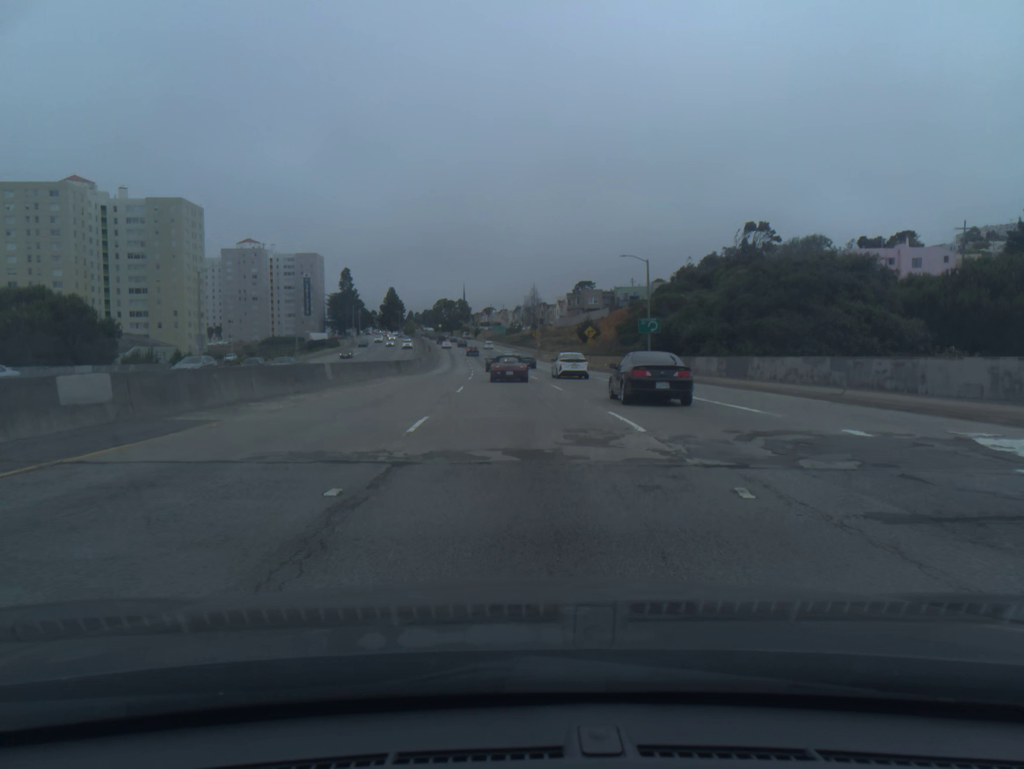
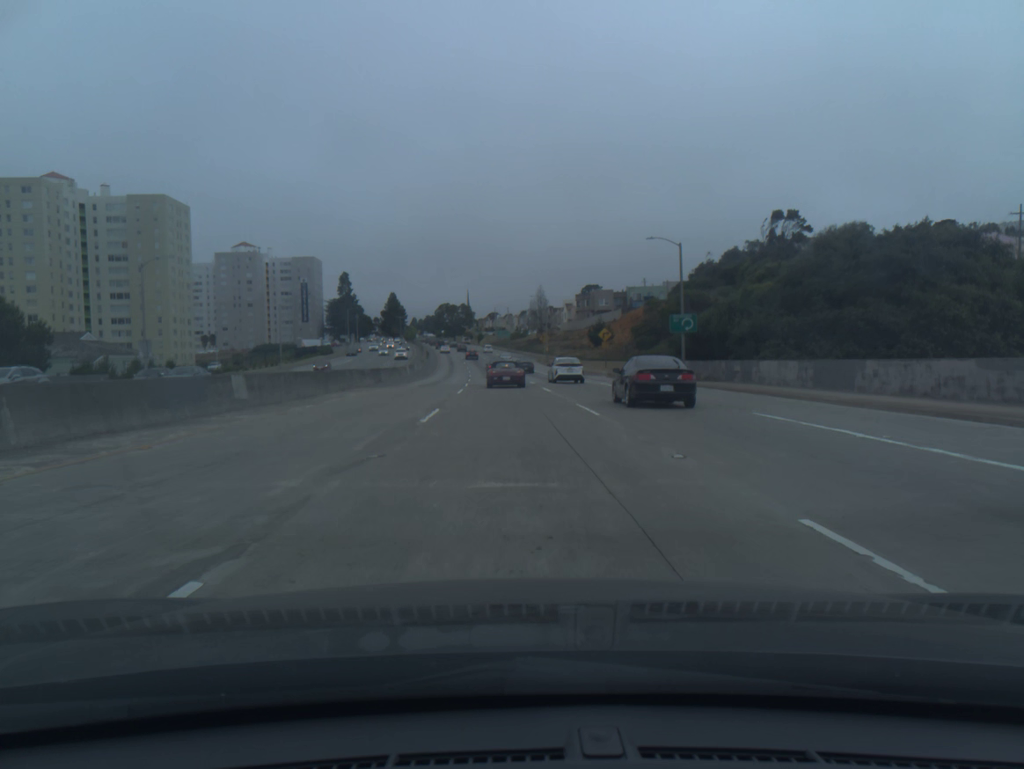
(0.0, +11.3) m; 0°
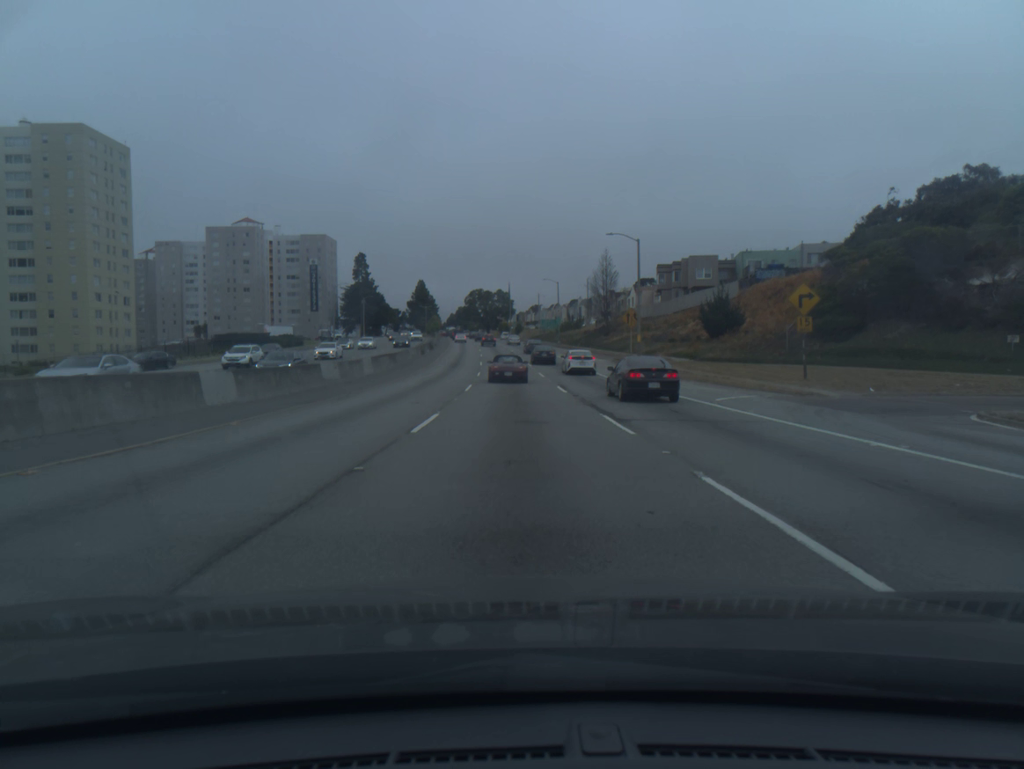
(-1.5, +53.9) m; -3°
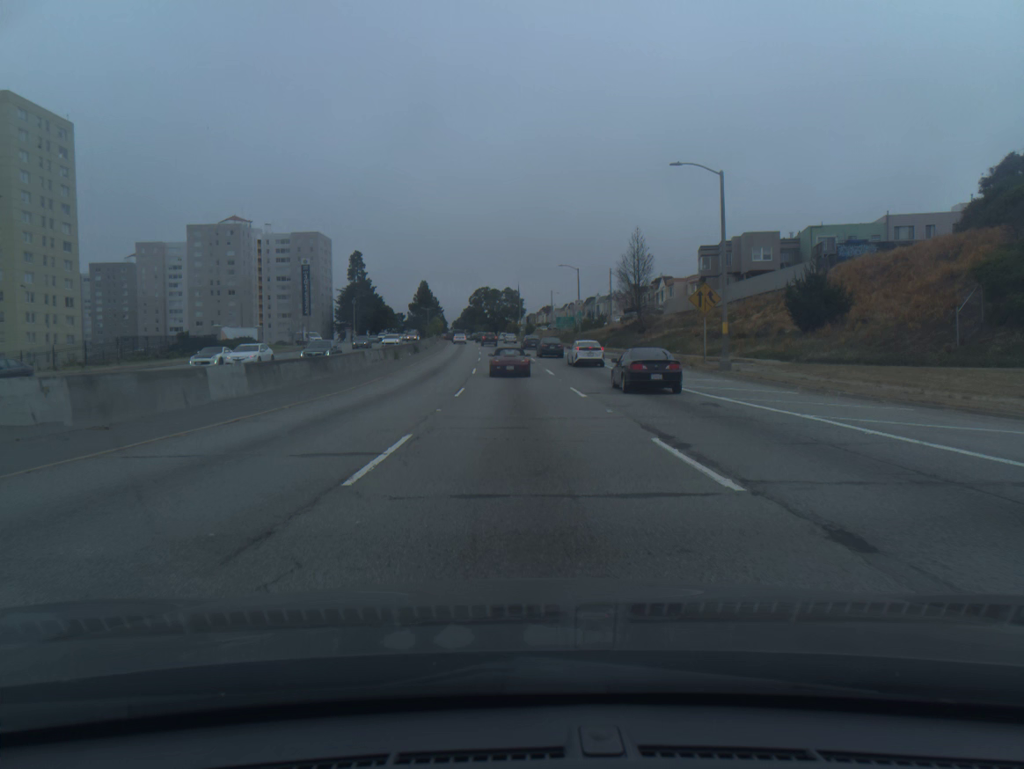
(-0.1, +21.0) m; -1°
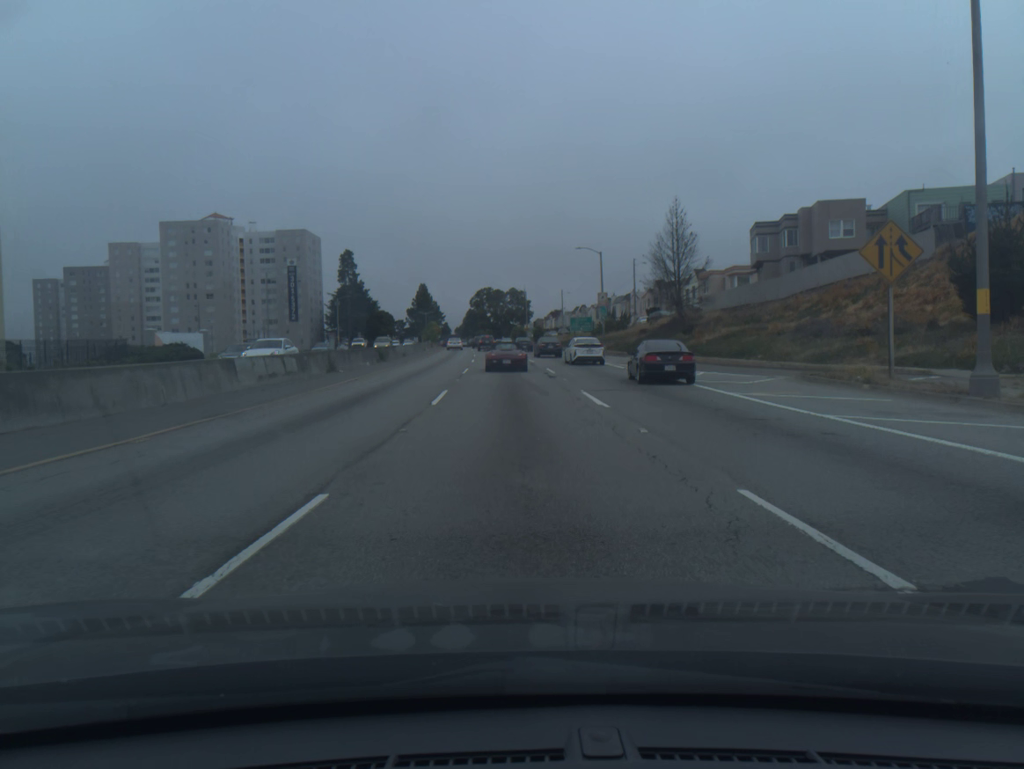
(-0.1, +19.6) m; 0°
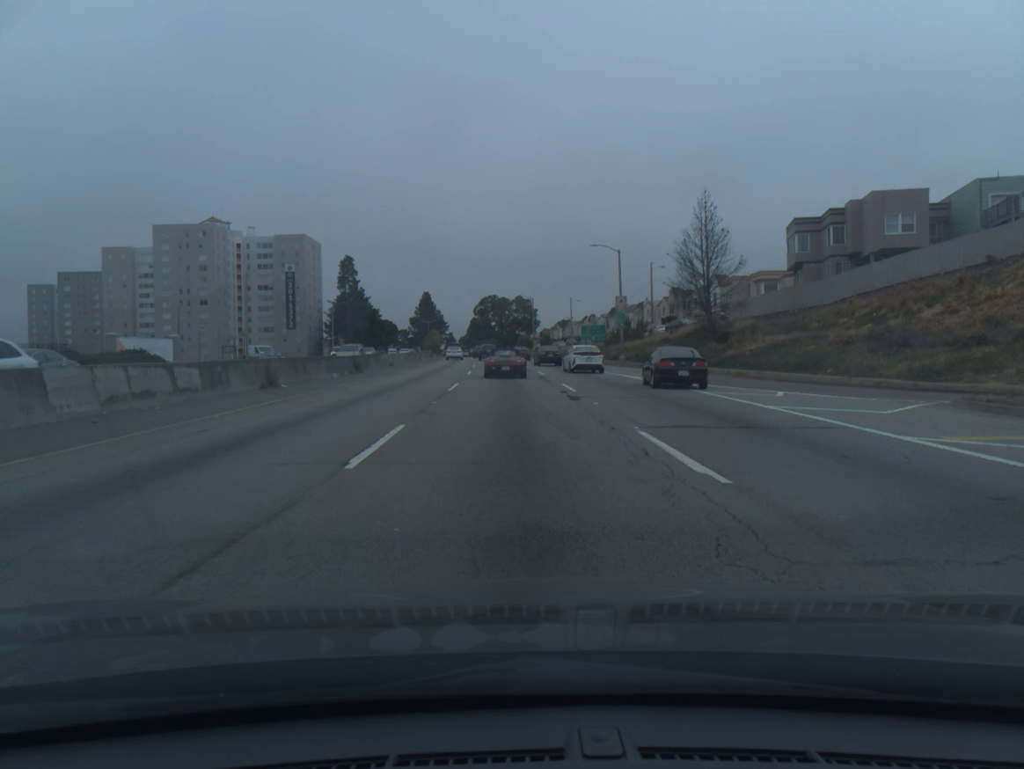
(-0.1, +9.0) m; -1°
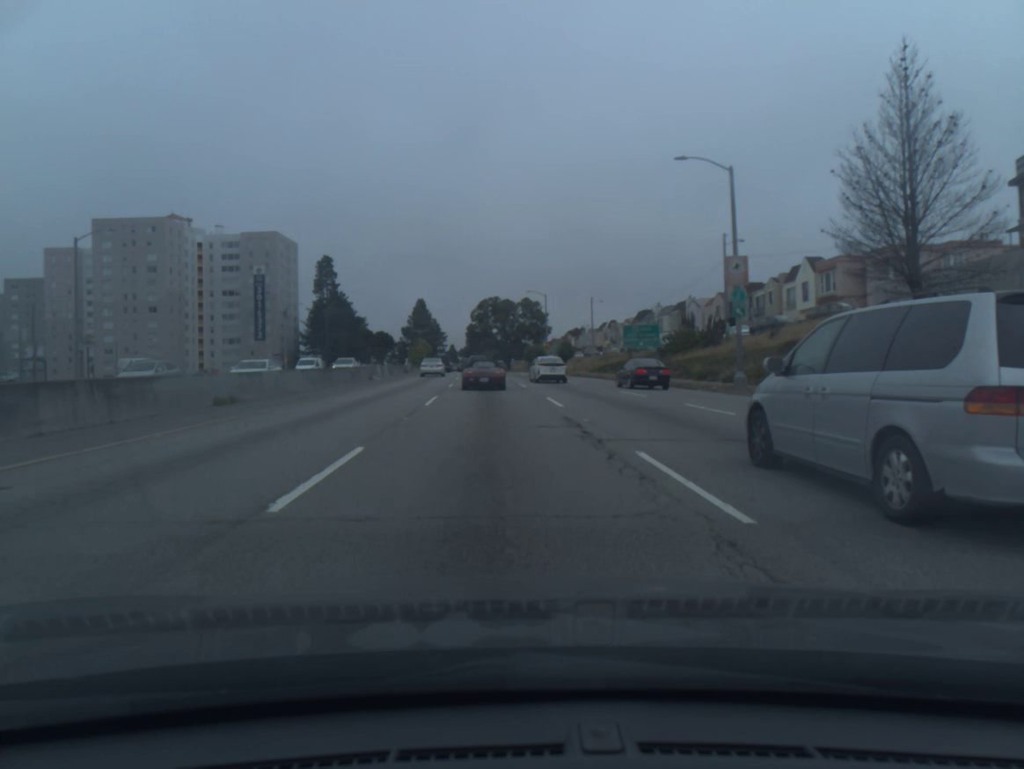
(-0.4, +31.9) m; 0°
